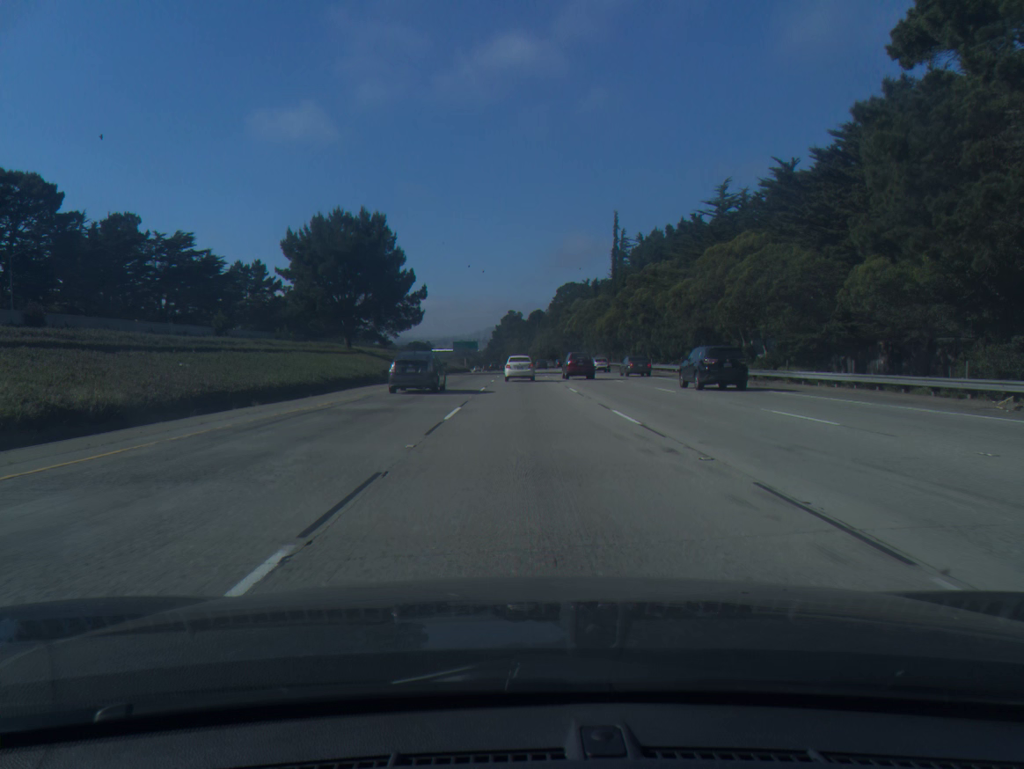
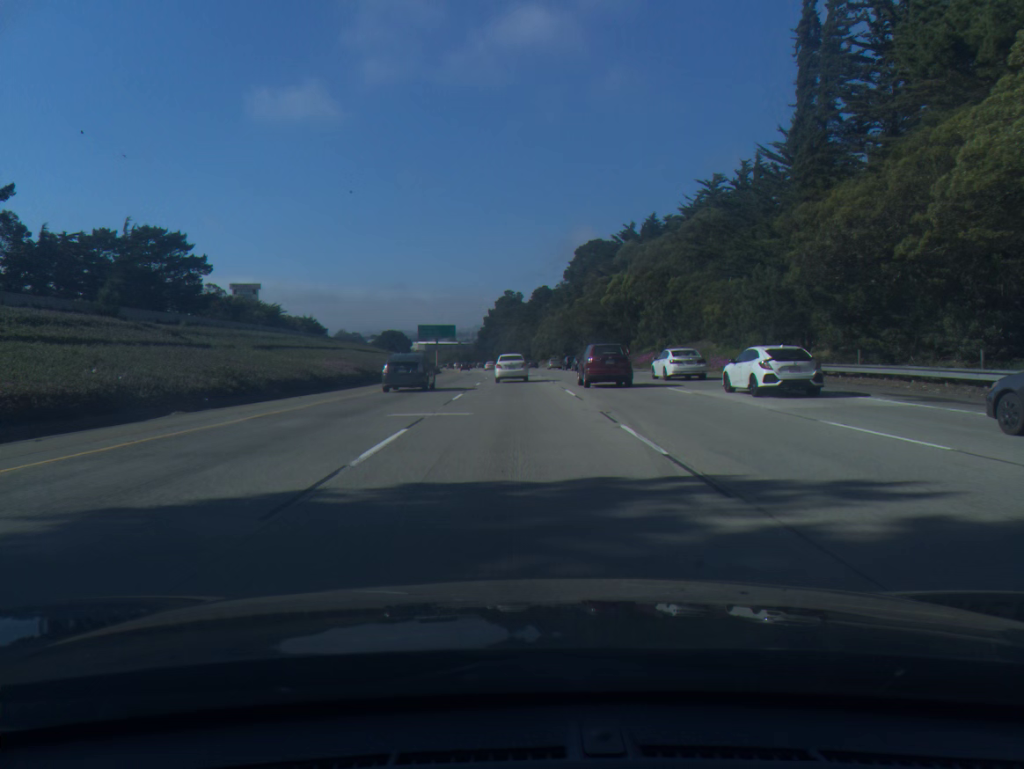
(+0.8, +78.0) m; +1°
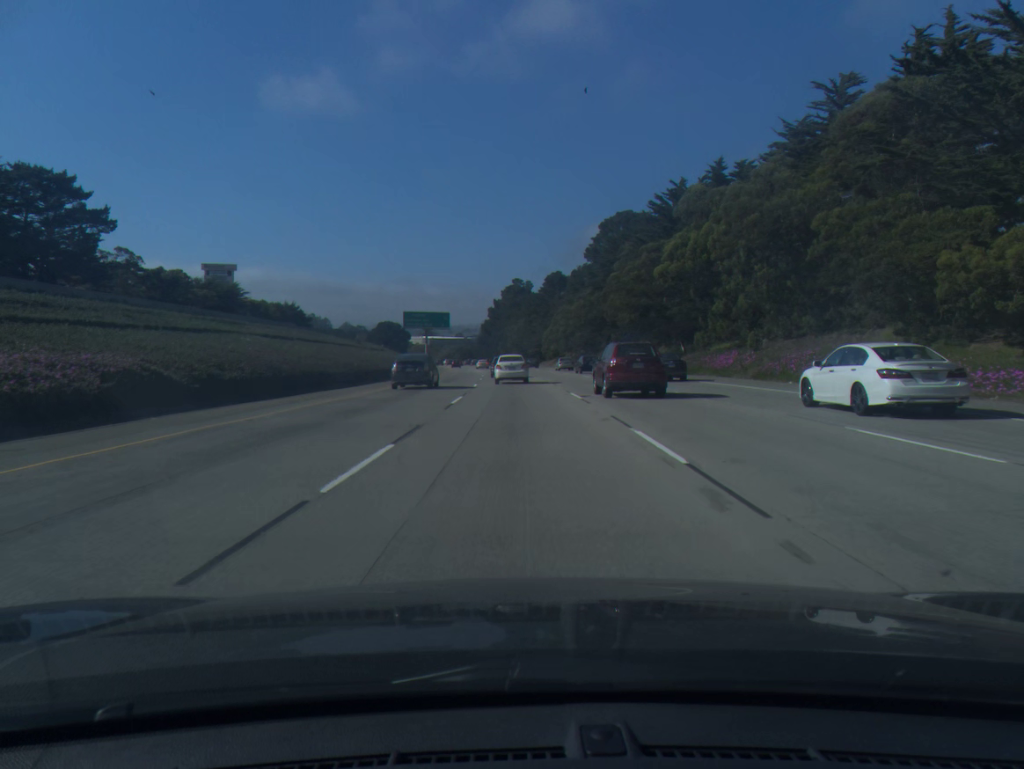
(-0.2, +30.0) m; -1°
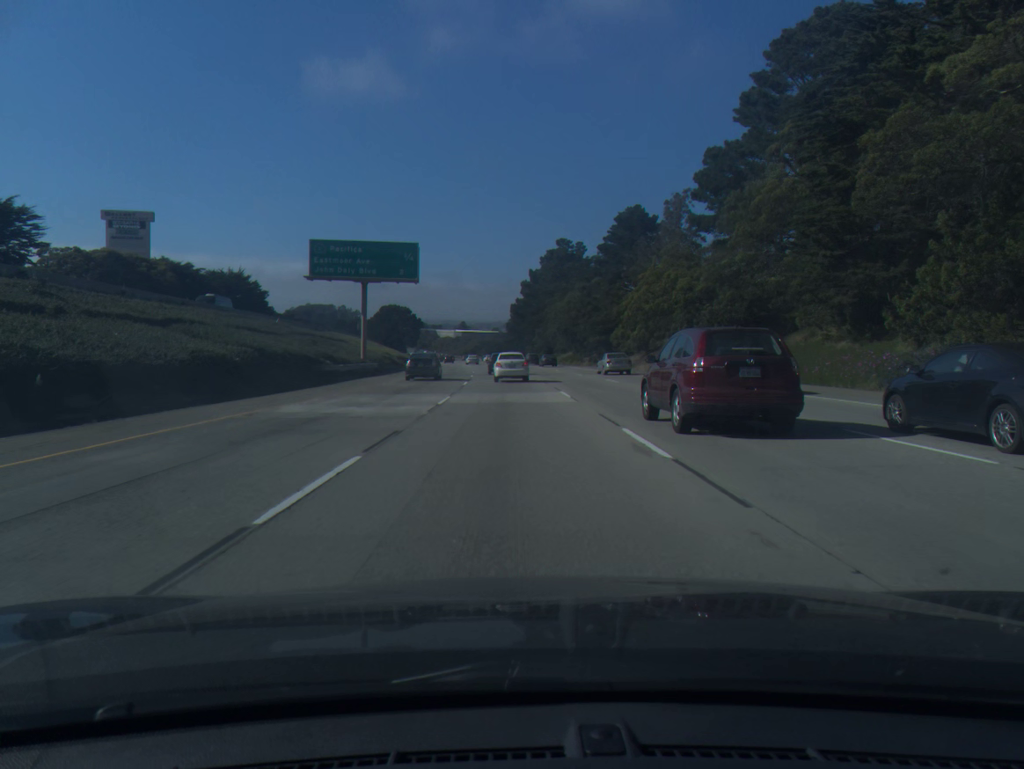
(-1.4, +72.8) m; -3°
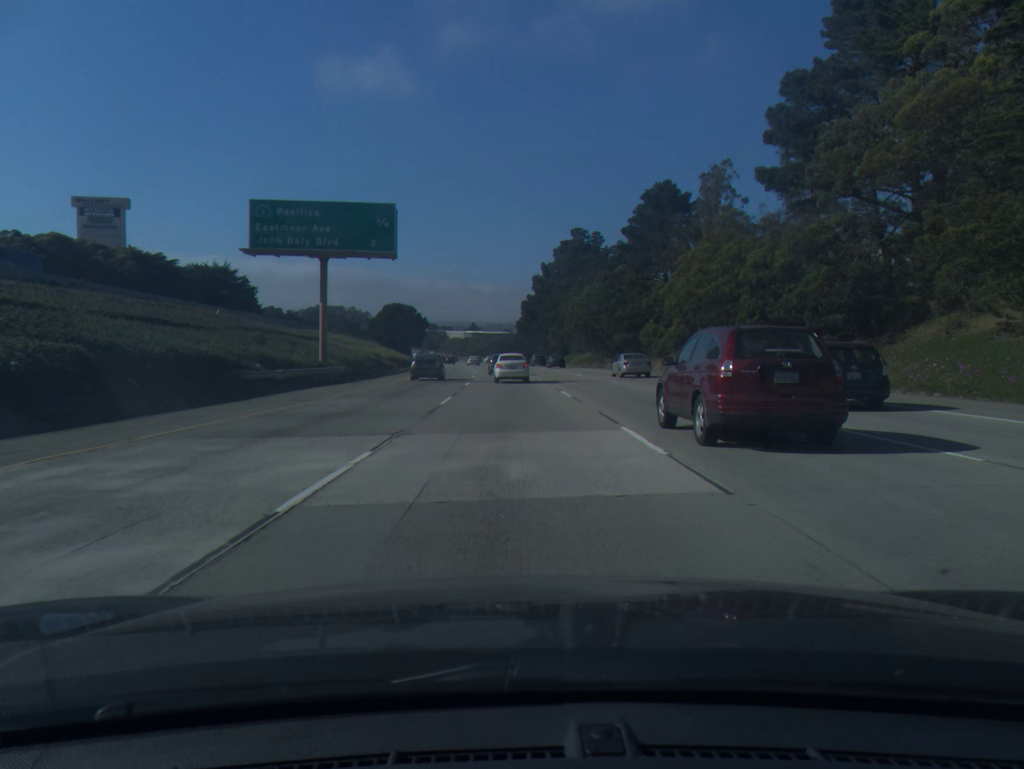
(-0.1, +14.3) m; -1°
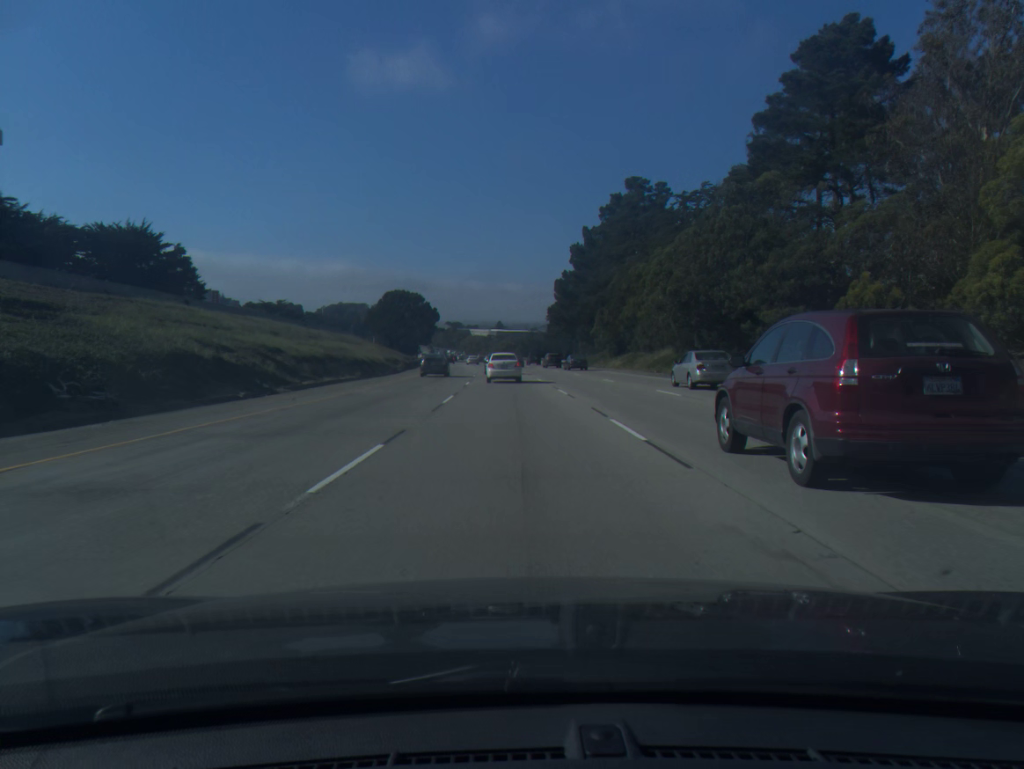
(-0.7, +42.2) m; -2°
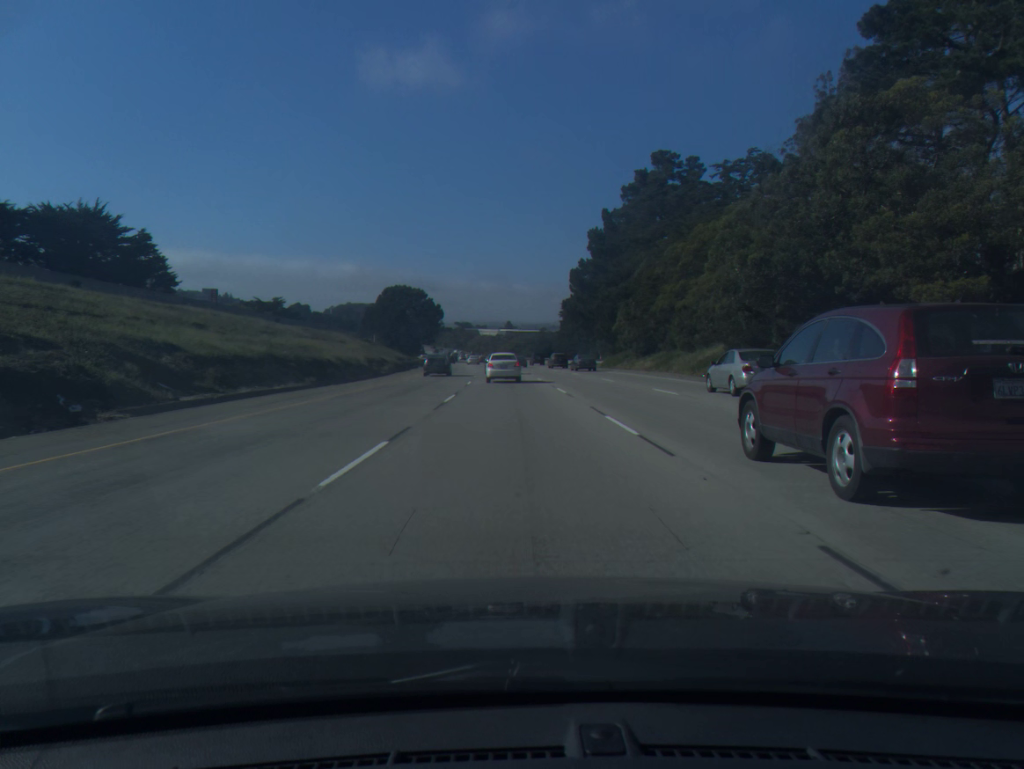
(-0.1, +13.9) m; -1°
